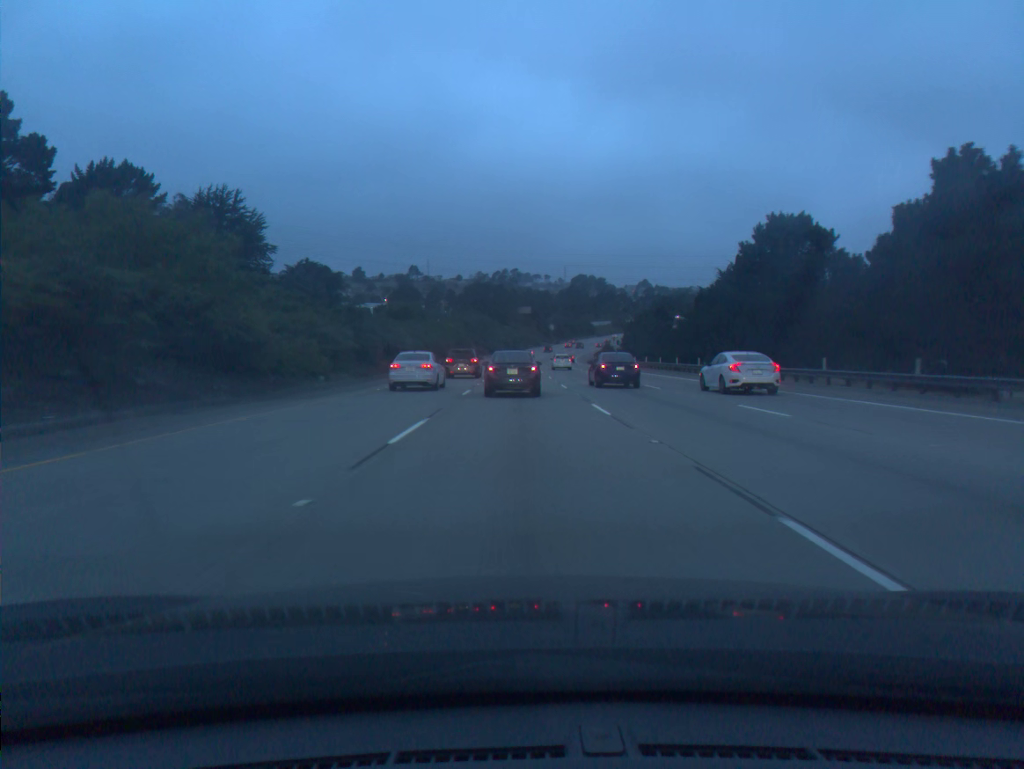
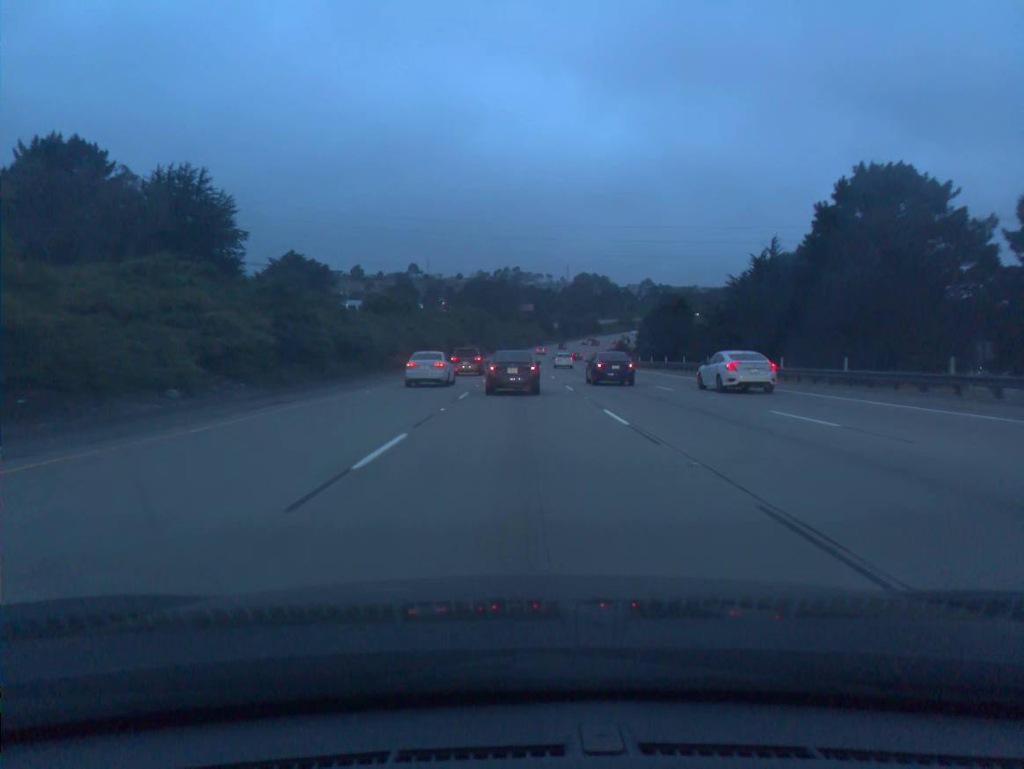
(0.0, +17.1) m; 0°
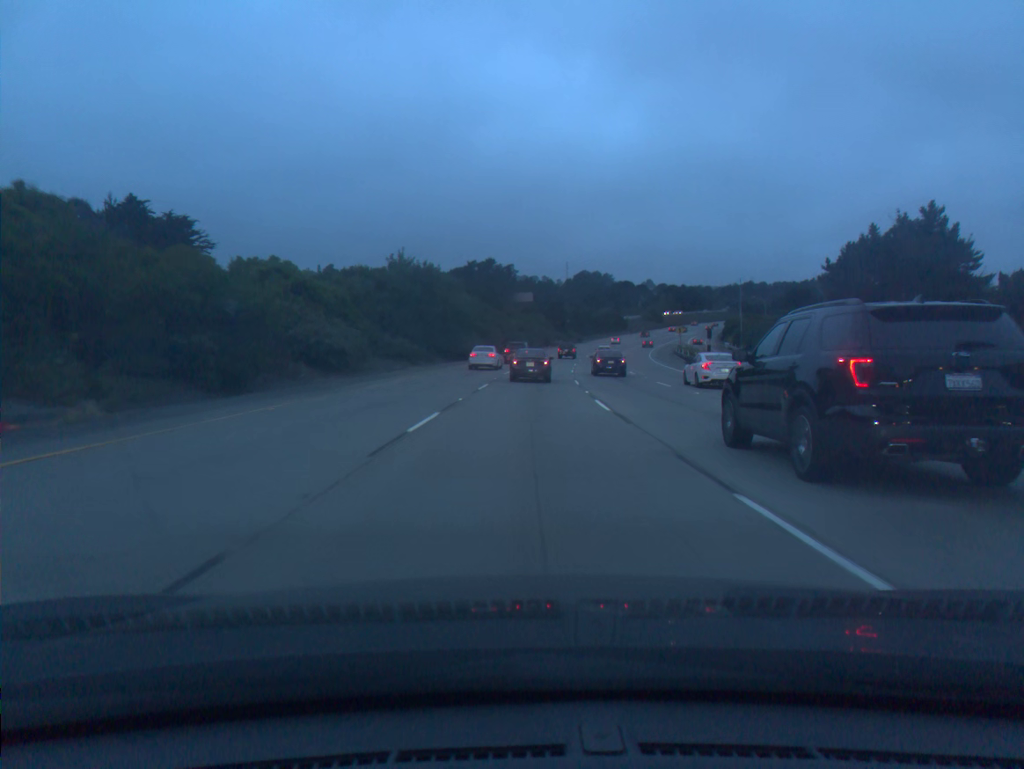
(+0.1, +84.0) m; 0°
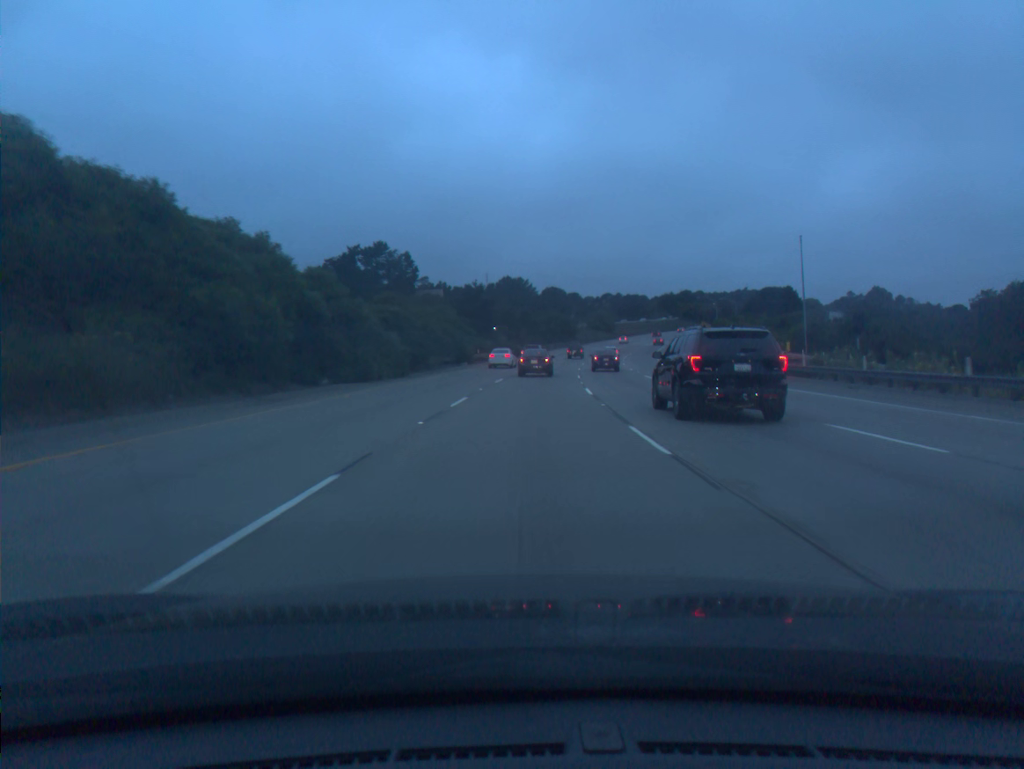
(+2.9, +66.1) m; +6°
